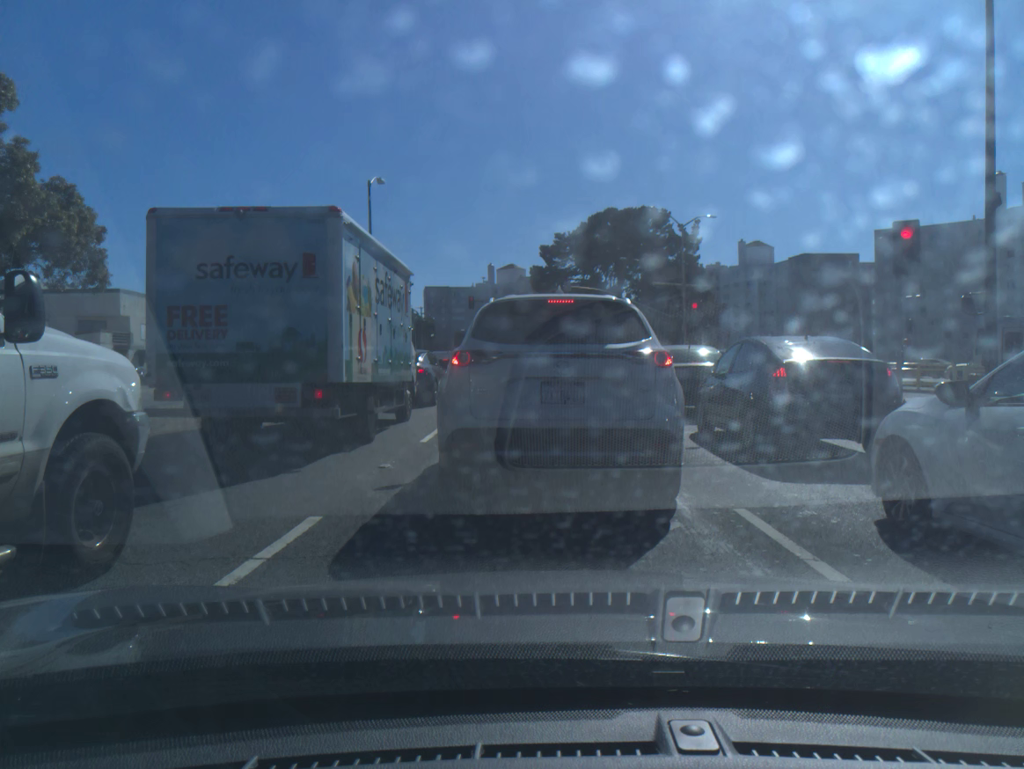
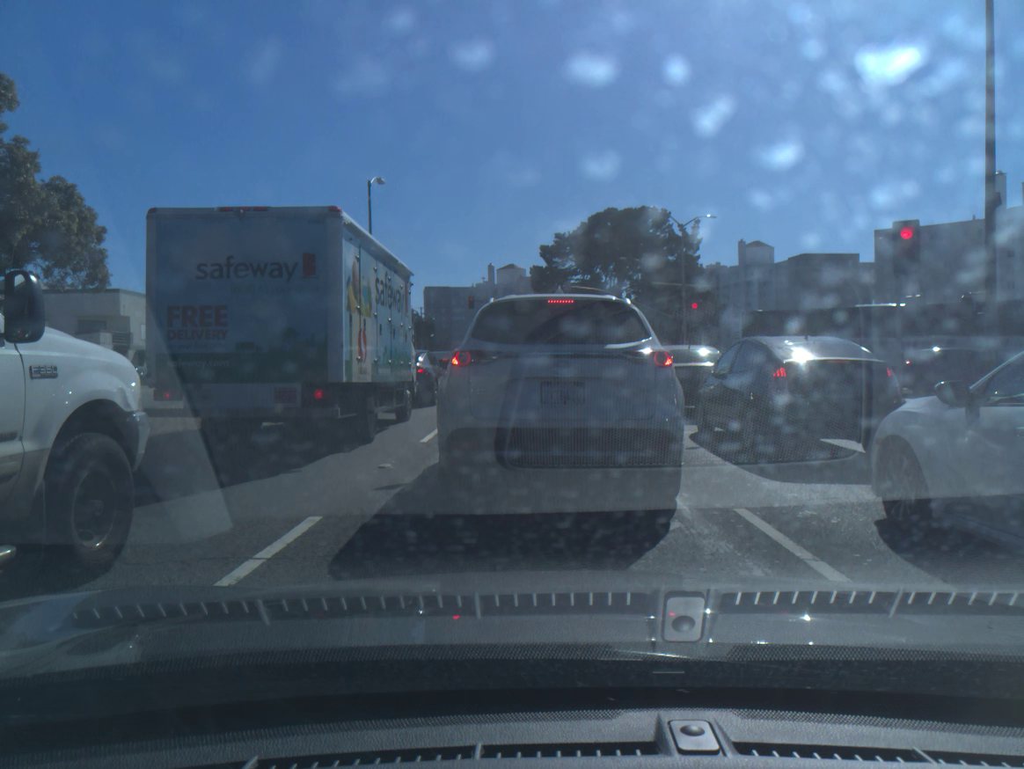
(0.0, 0.0) m; 0°
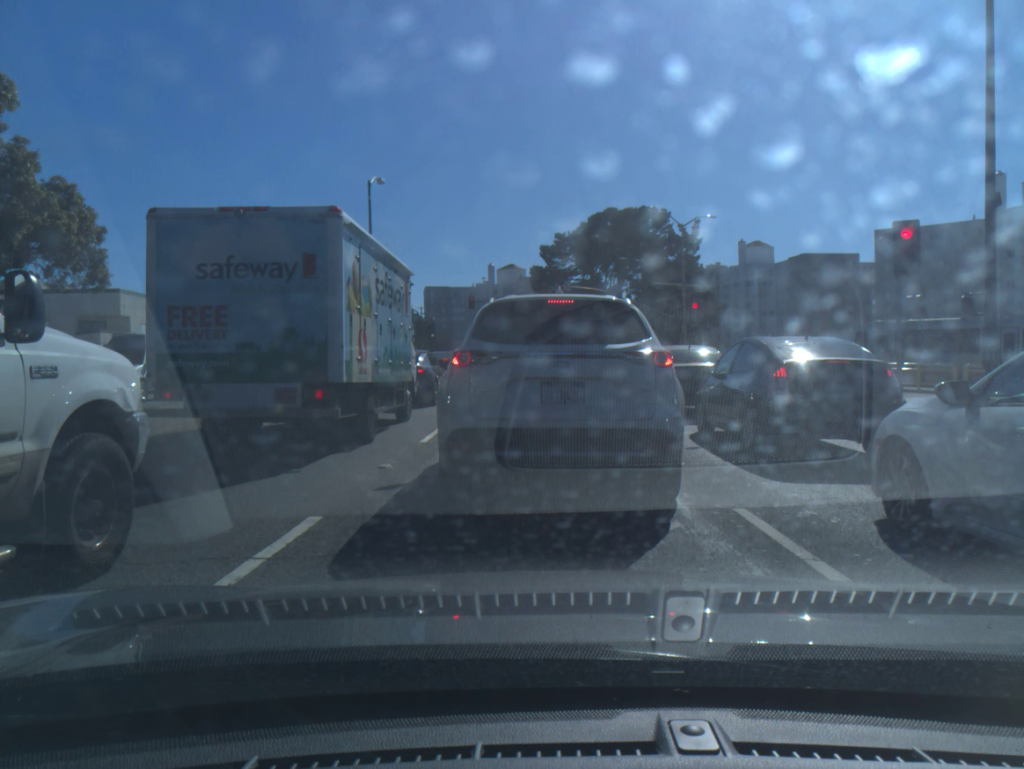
(0.0, 0.0) m; 0°
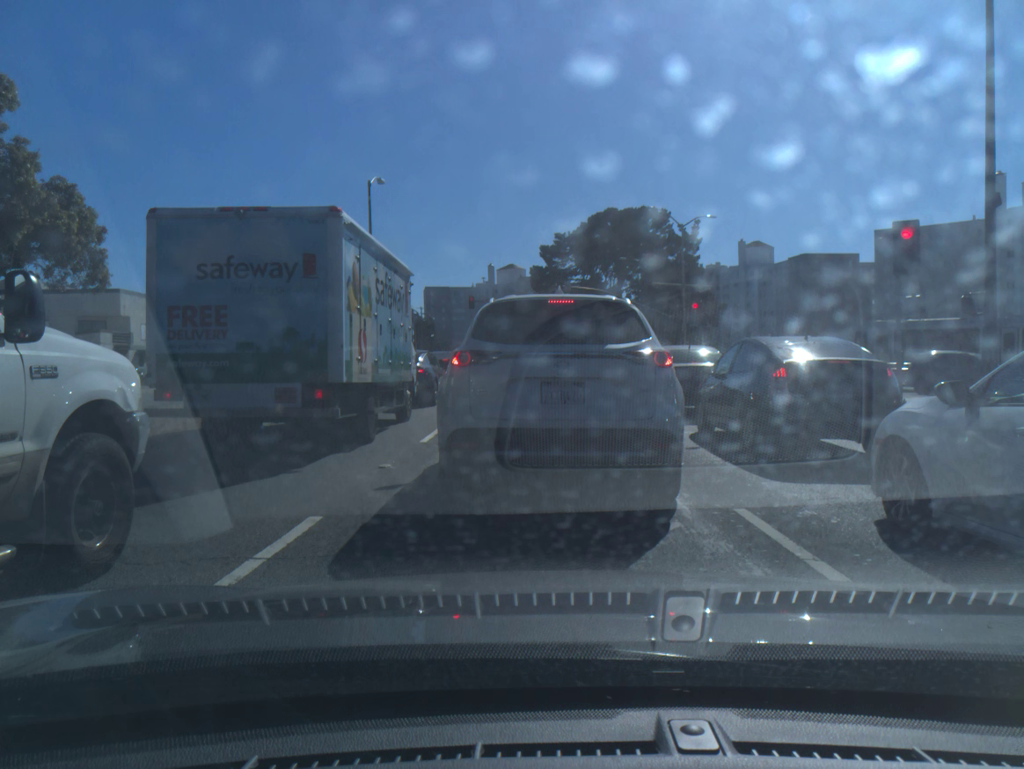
(0.0, 0.0) m; 0°
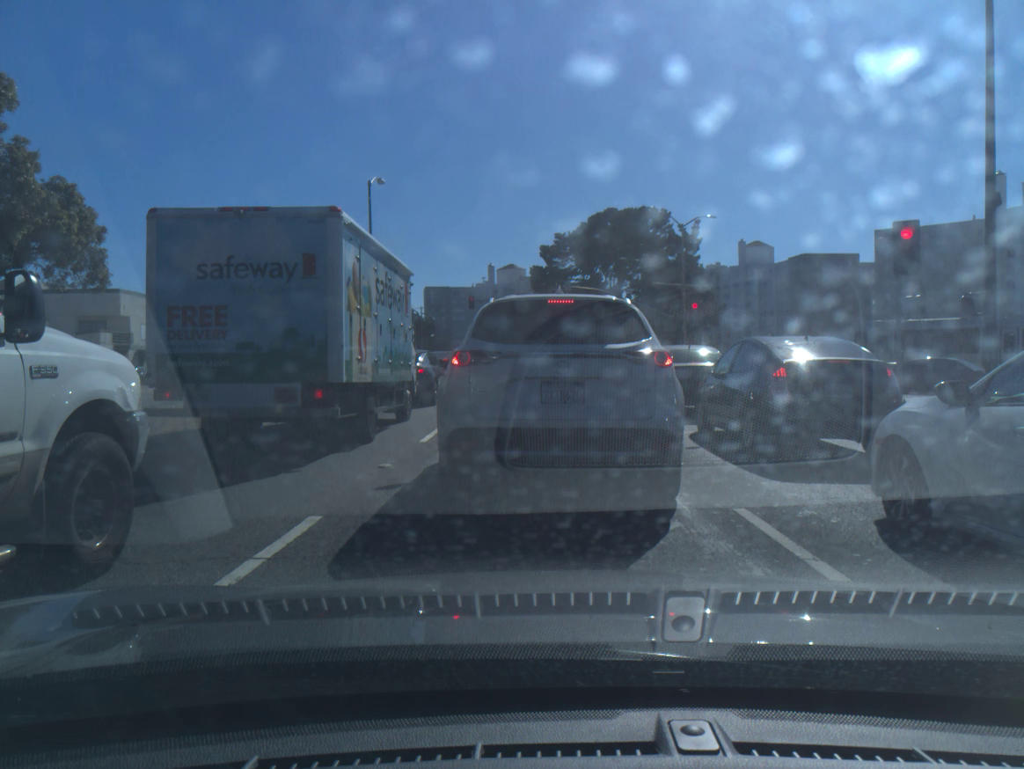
(0.0, 0.0) m; 0°
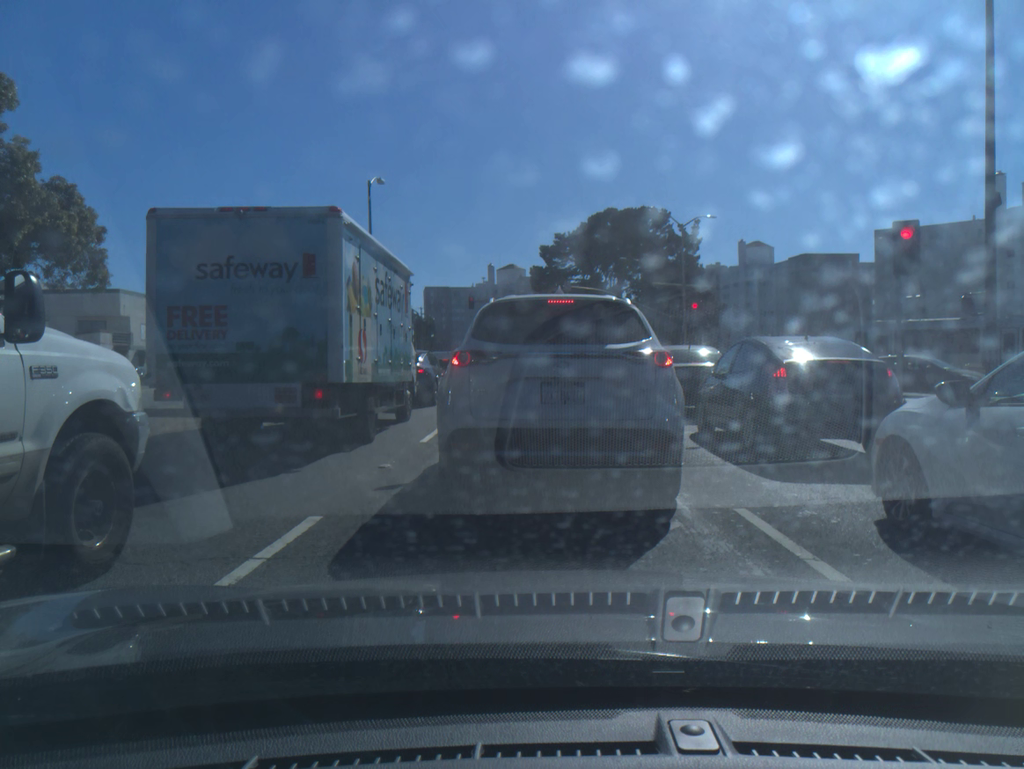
(0.0, 0.0) m; 0°
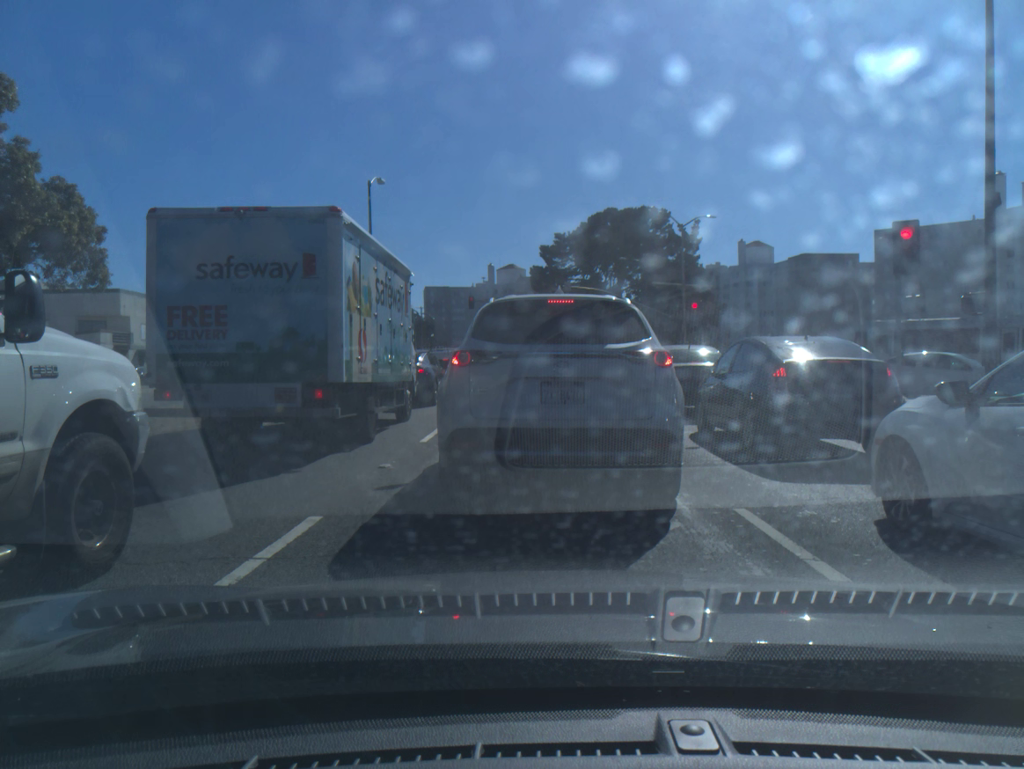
(0.0, 0.0) m; 0°
